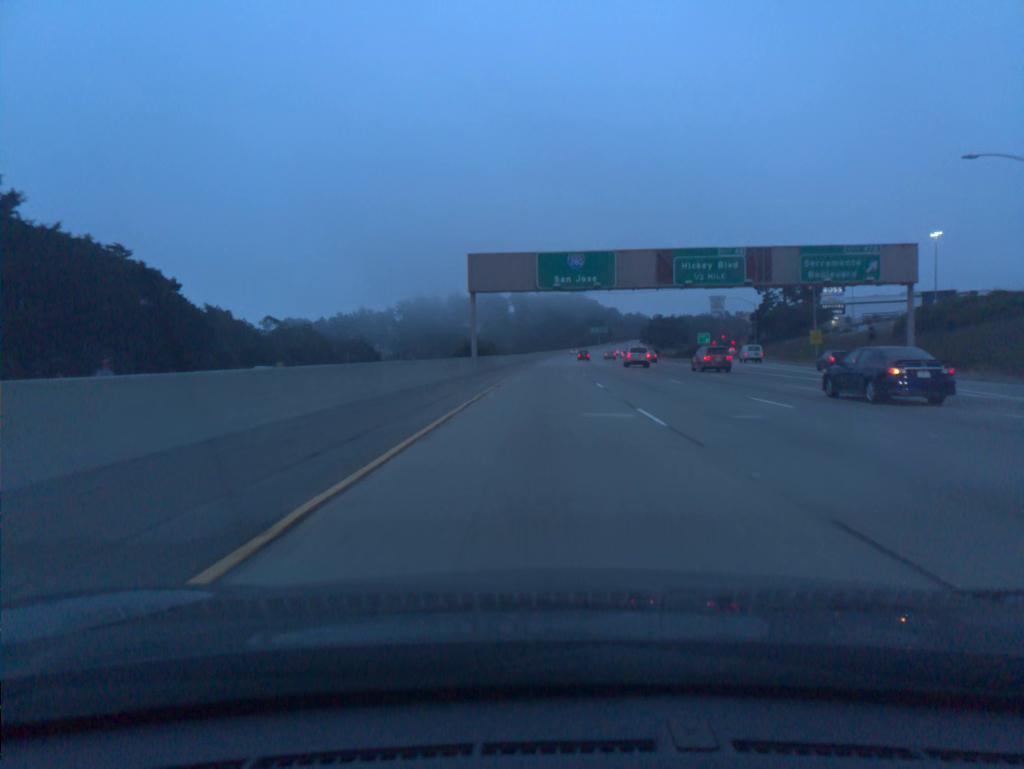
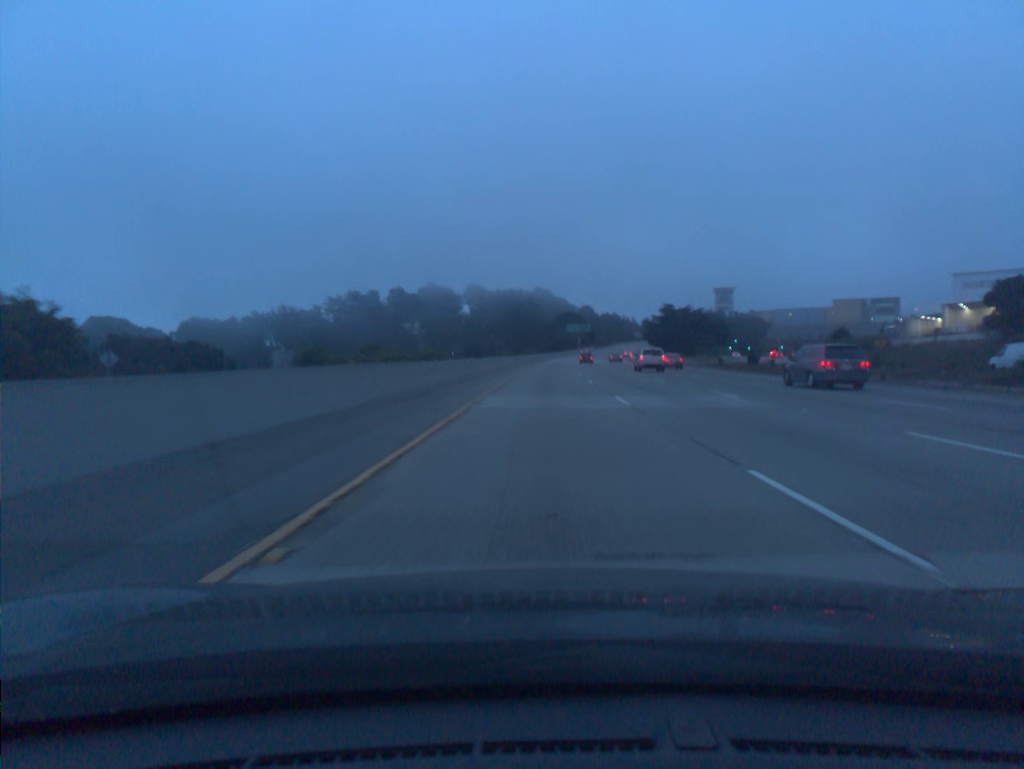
(+2.0, +97.3) m; +3°
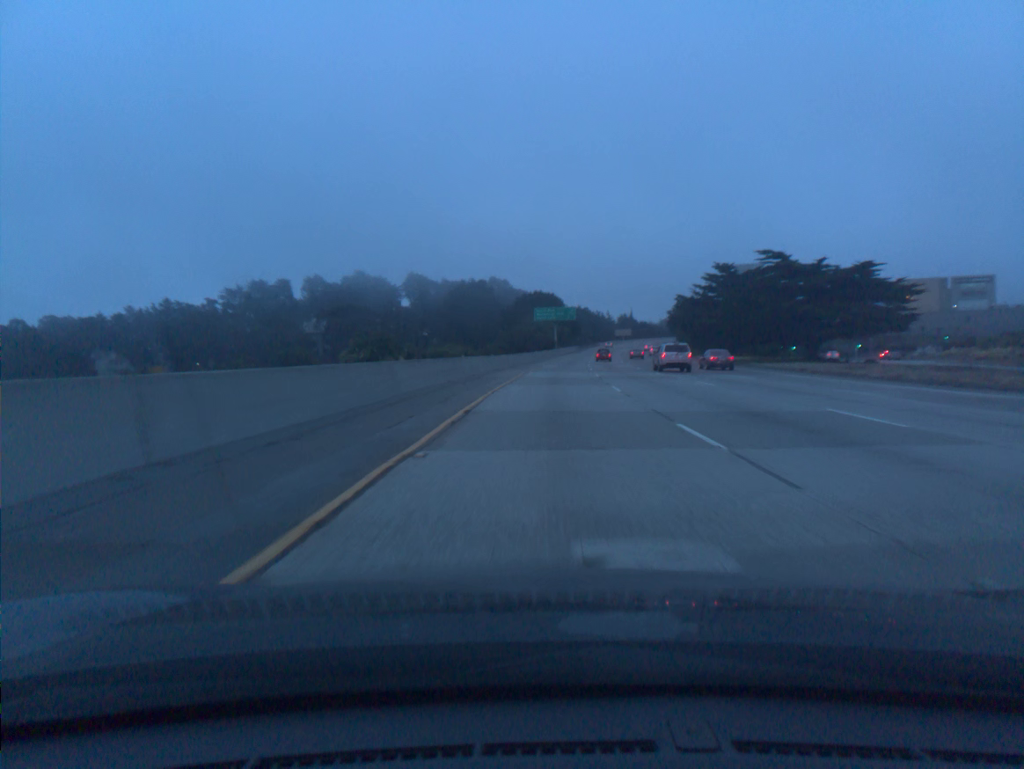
(+1.9, +97.9) m; +3°
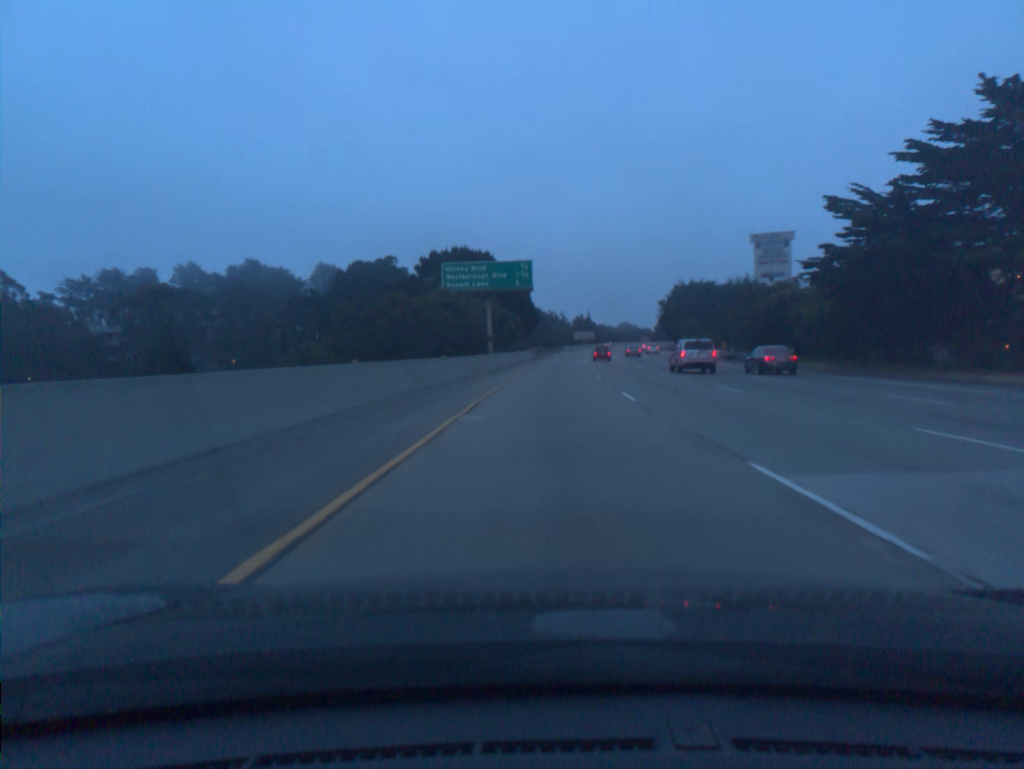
(+2.7, +78.2) m; +4°
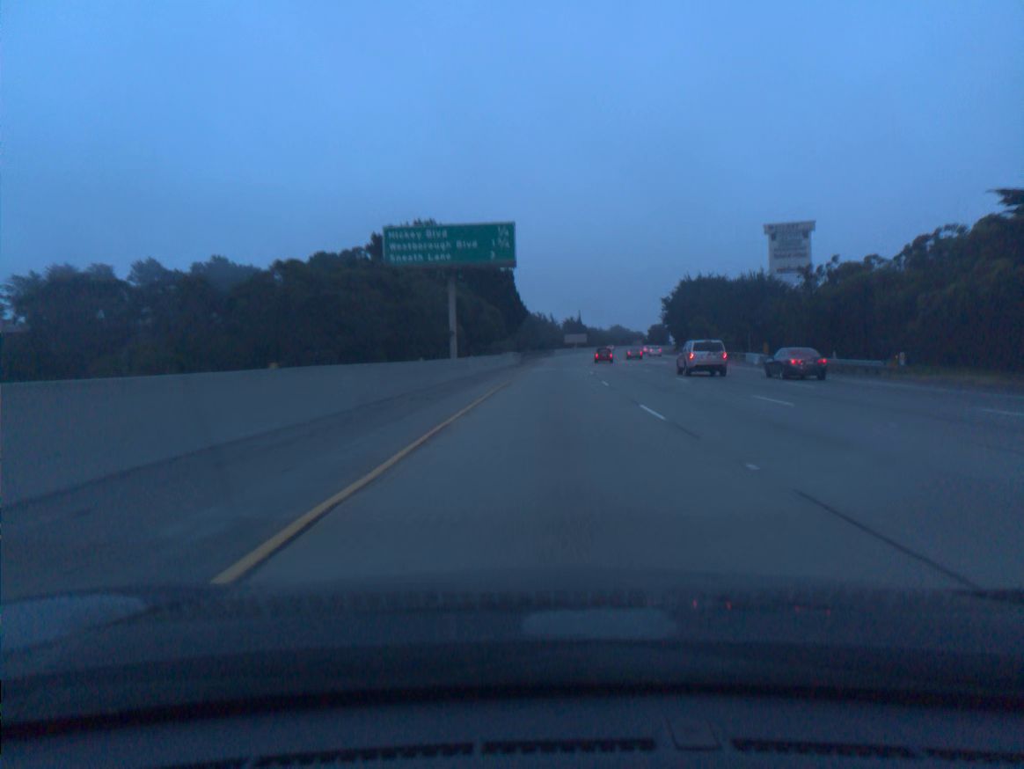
(+0.1, +19.5) m; +1°
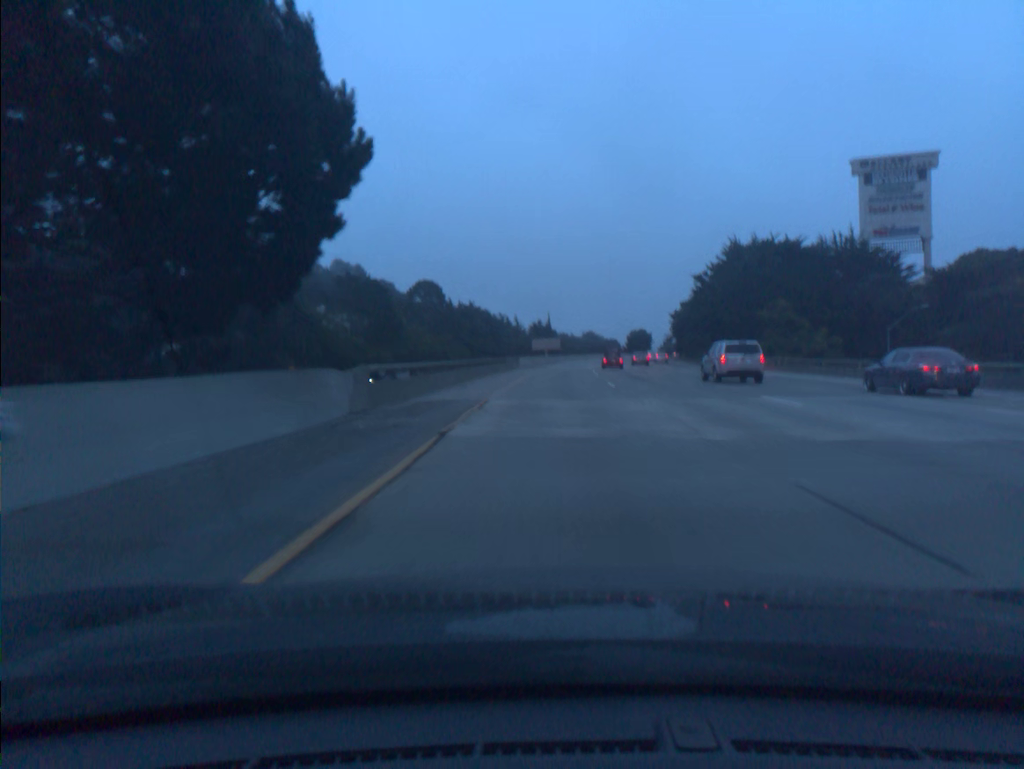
(+1.2, +58.5) m; +2°
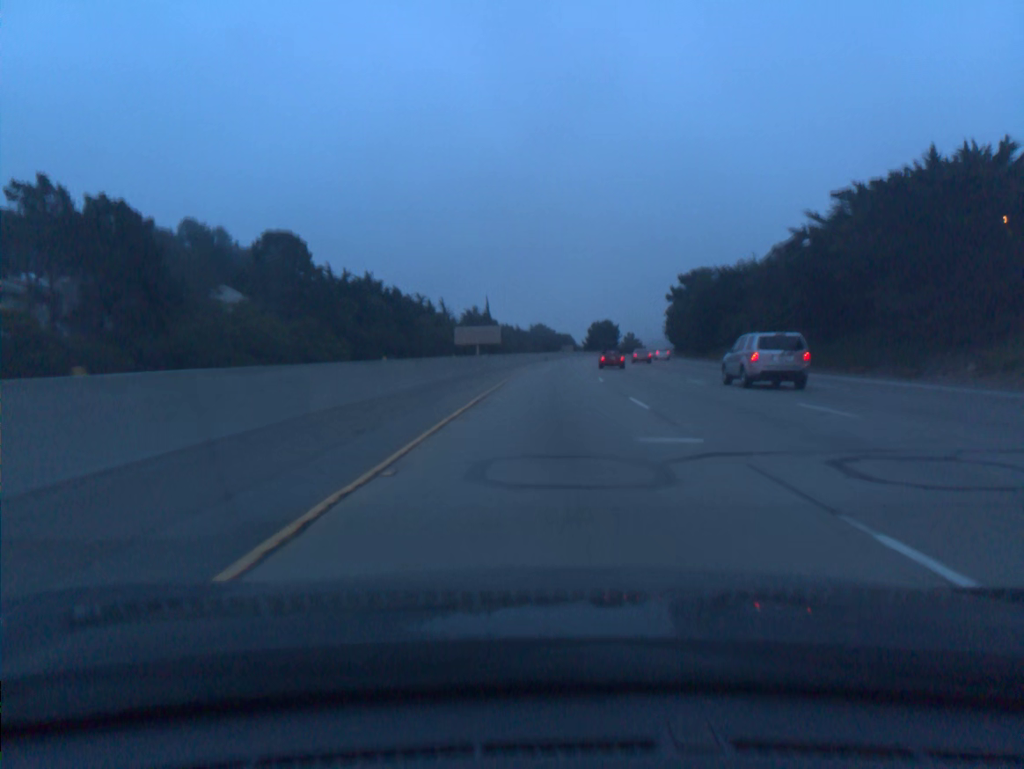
(+2.8, +77.8) m; +4°
